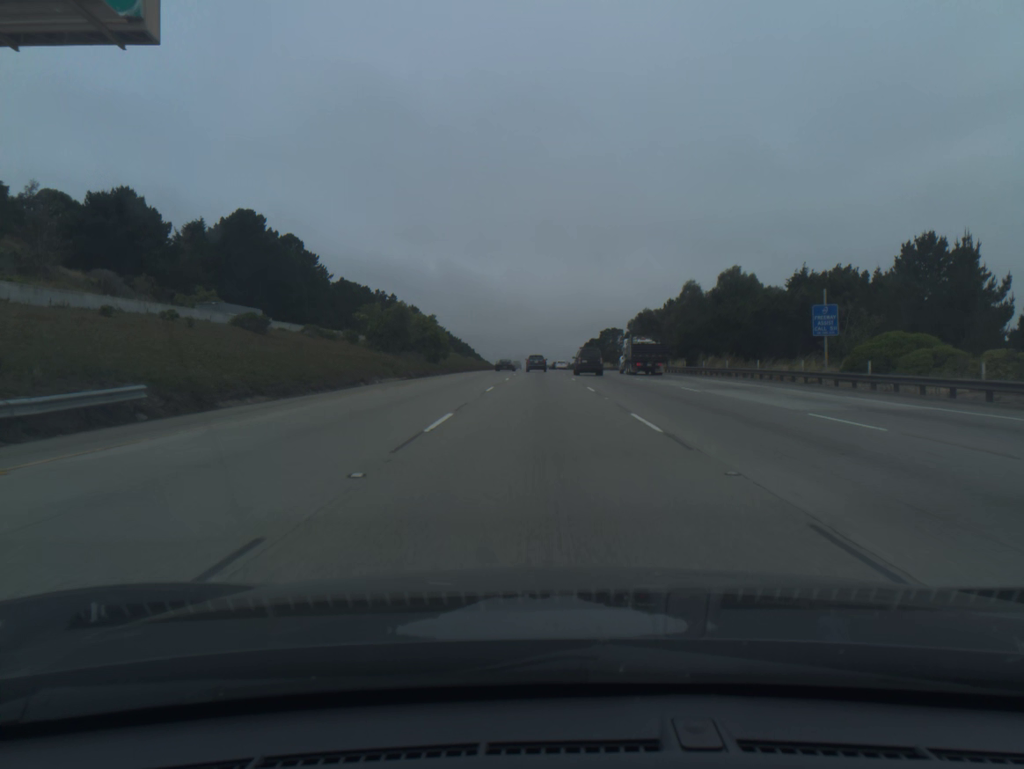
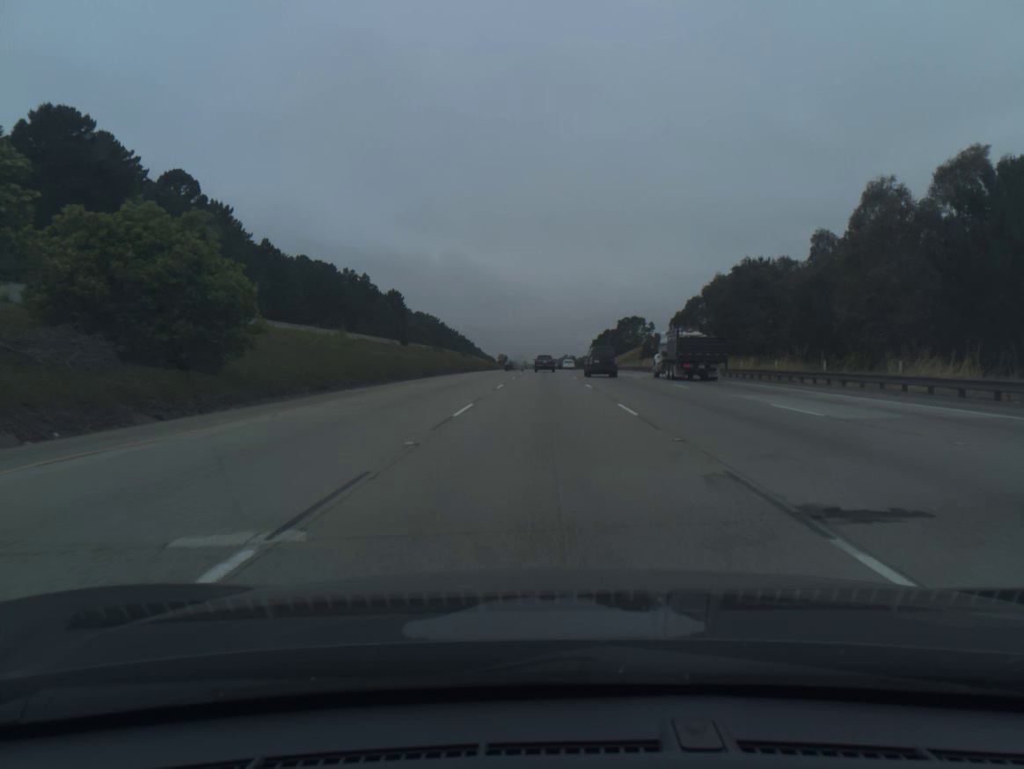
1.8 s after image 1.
(-0.3, +55.0) m; 0°
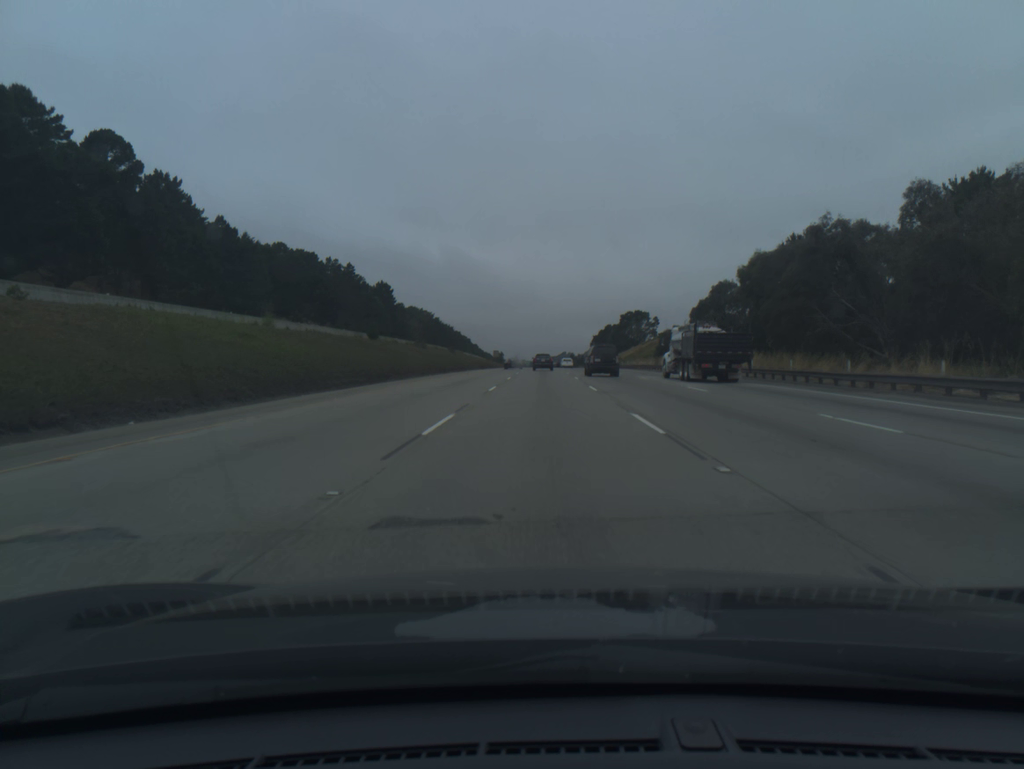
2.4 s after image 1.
(0.0, +18.5) m; 0°
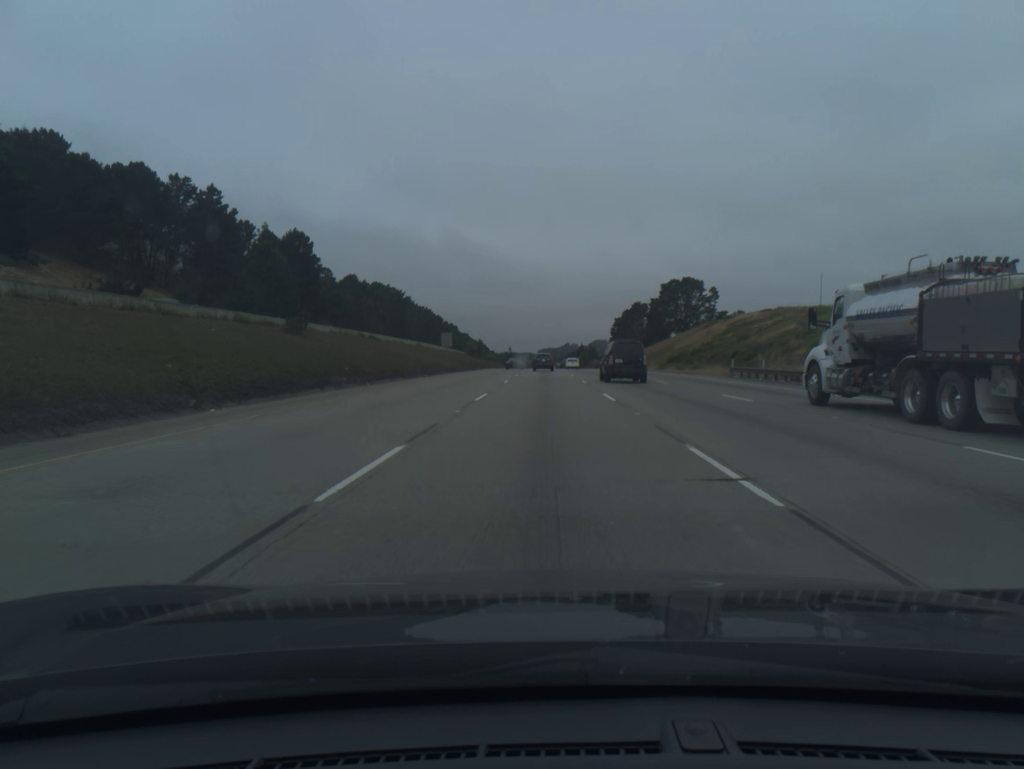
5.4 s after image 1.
(-0.1, +93.0) m; 0°
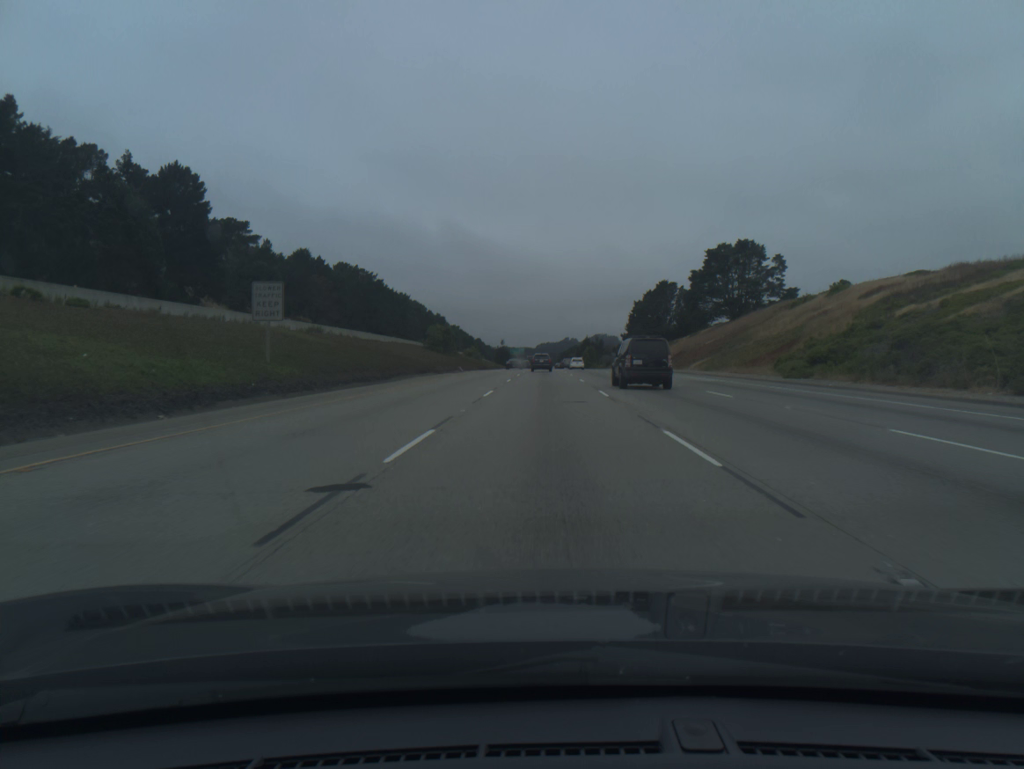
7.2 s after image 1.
(0.0, +56.2) m; 0°
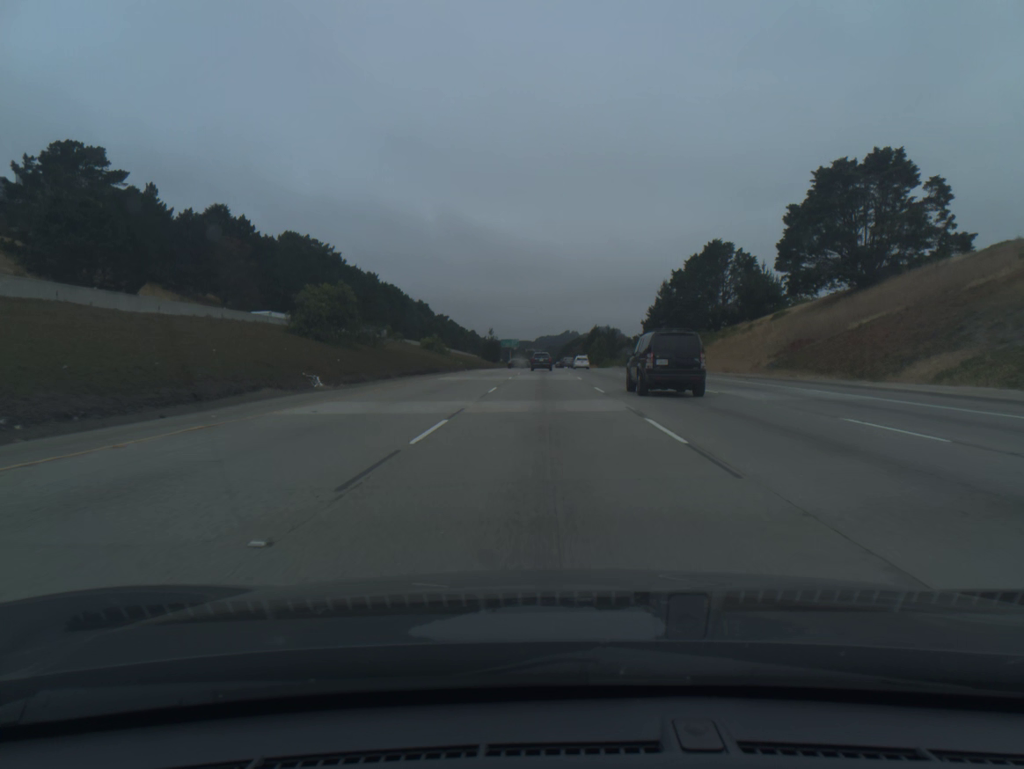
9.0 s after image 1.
(0.0, +56.4) m; 0°
